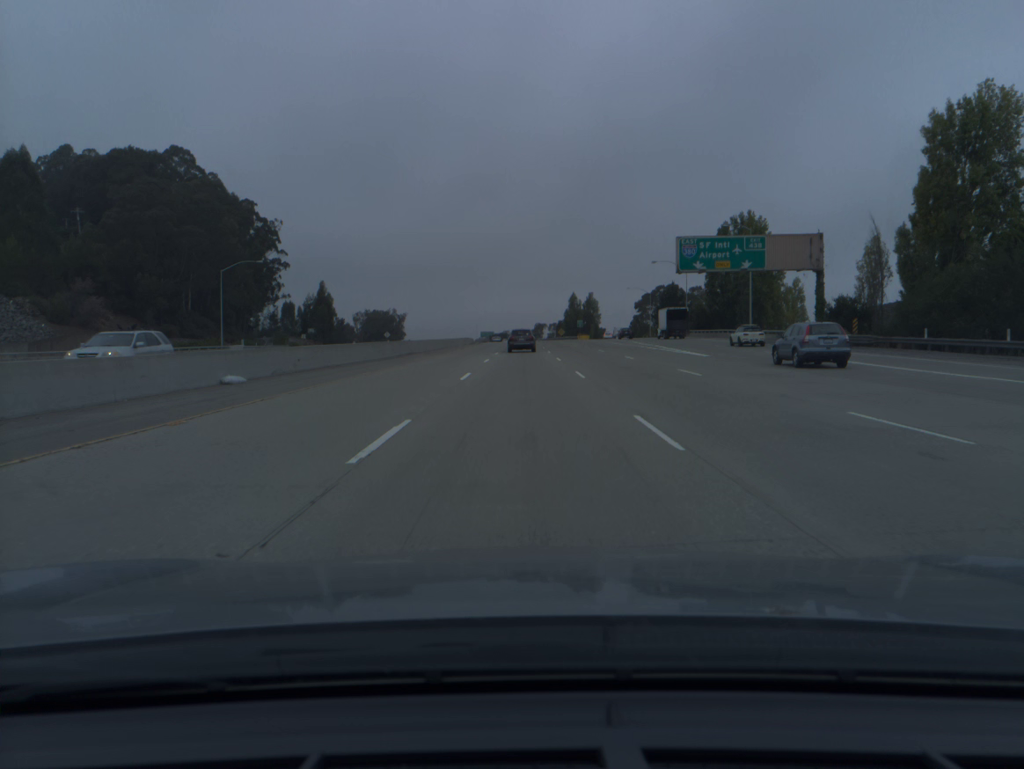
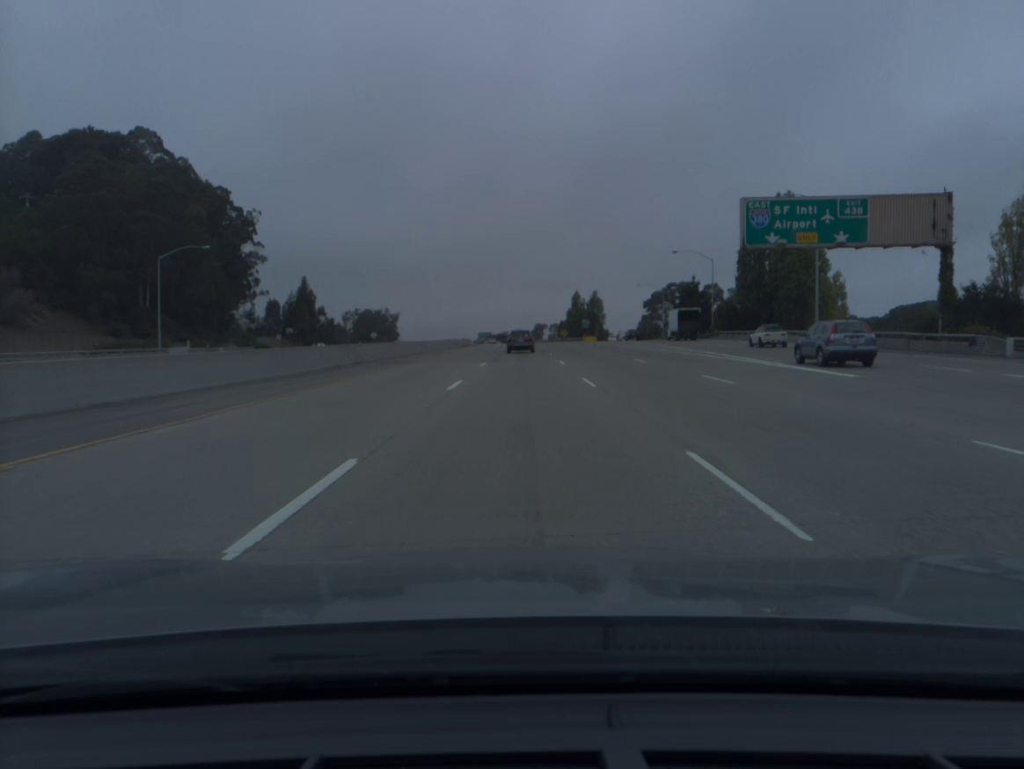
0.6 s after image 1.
(0.0, +18.6) m; 0°
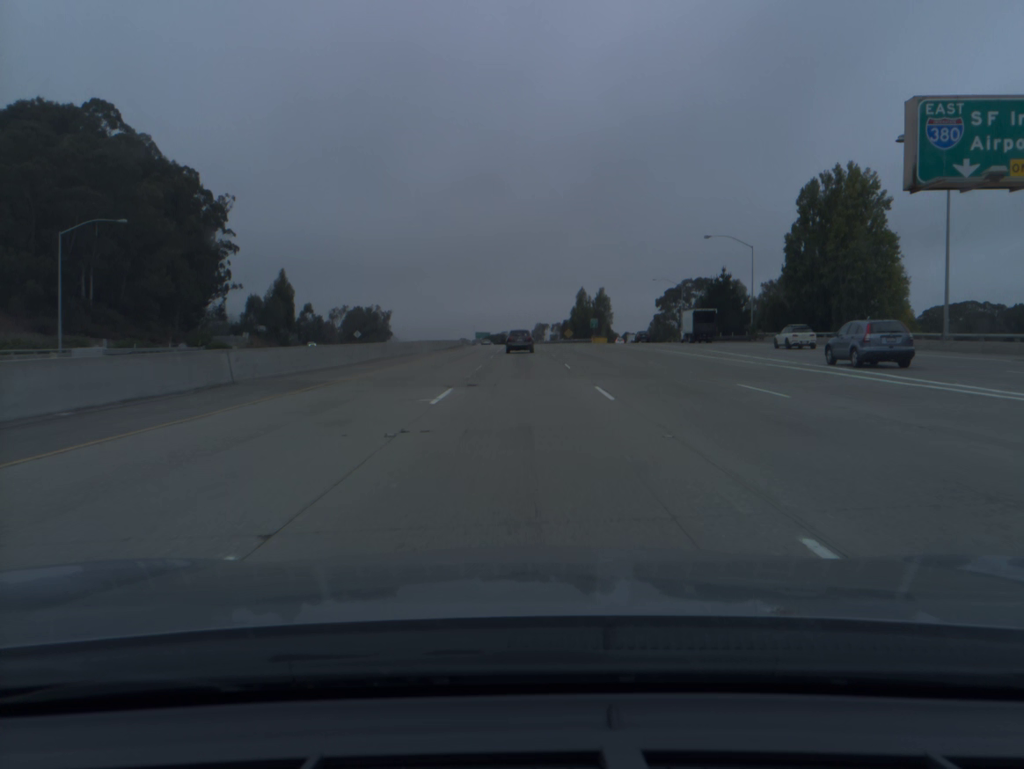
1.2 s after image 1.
(0.0, +18.5) m; 0°
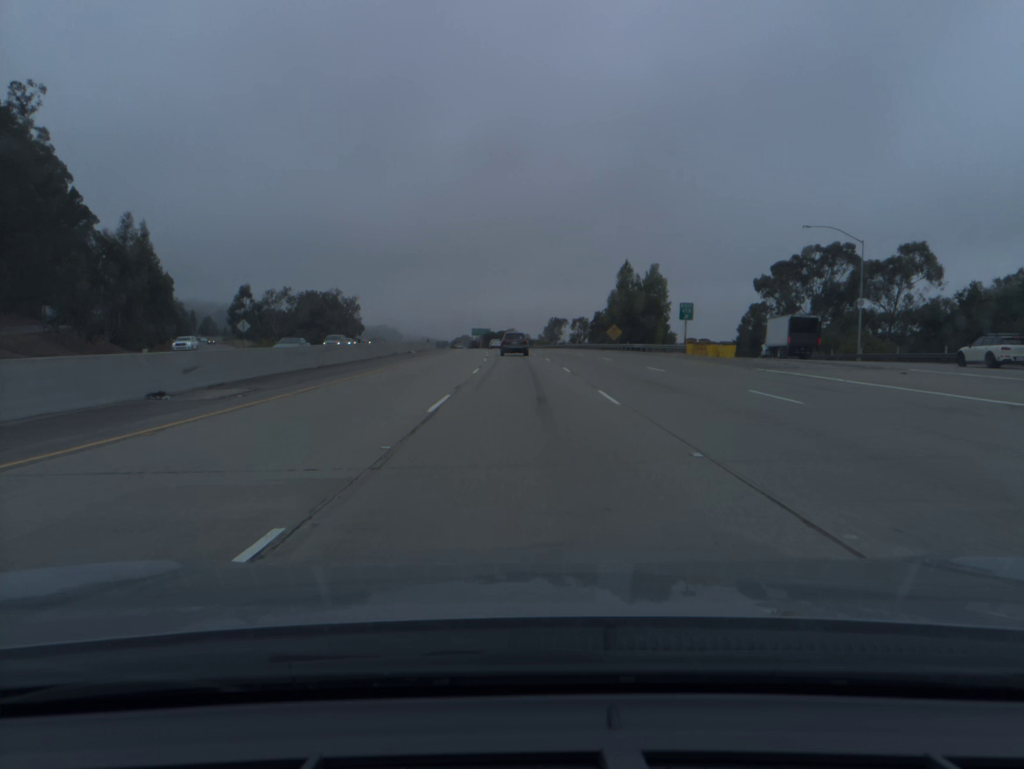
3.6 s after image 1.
(-0.2, +73.9) m; -1°
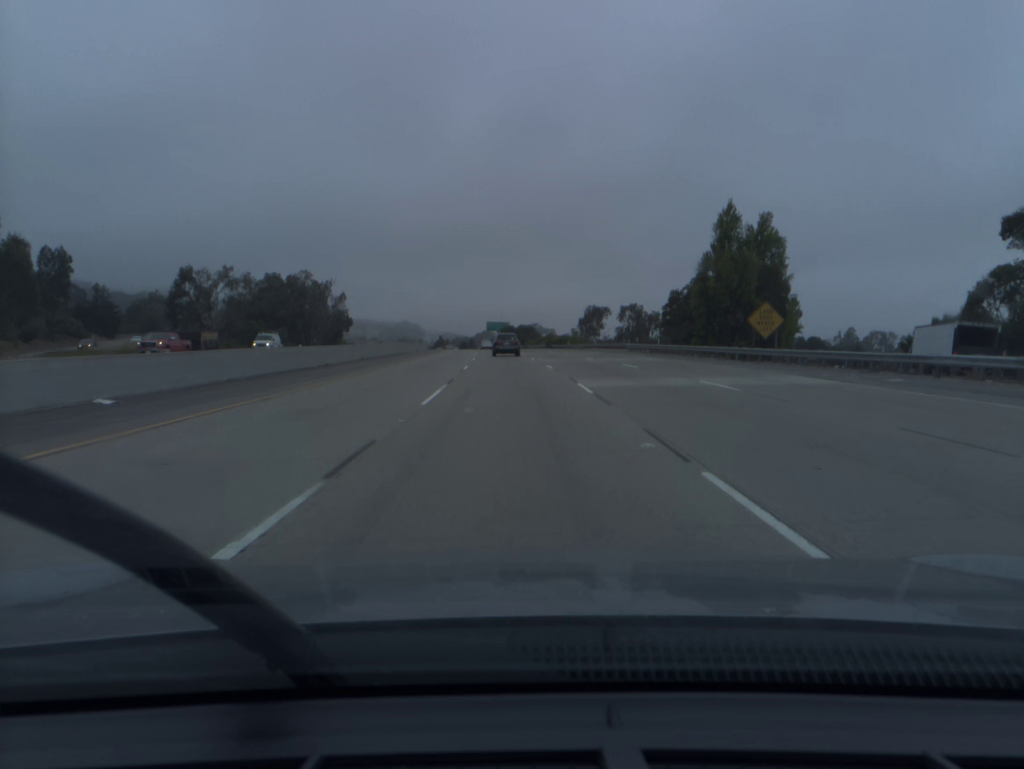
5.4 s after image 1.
(-0.5, +55.4) m; -2°
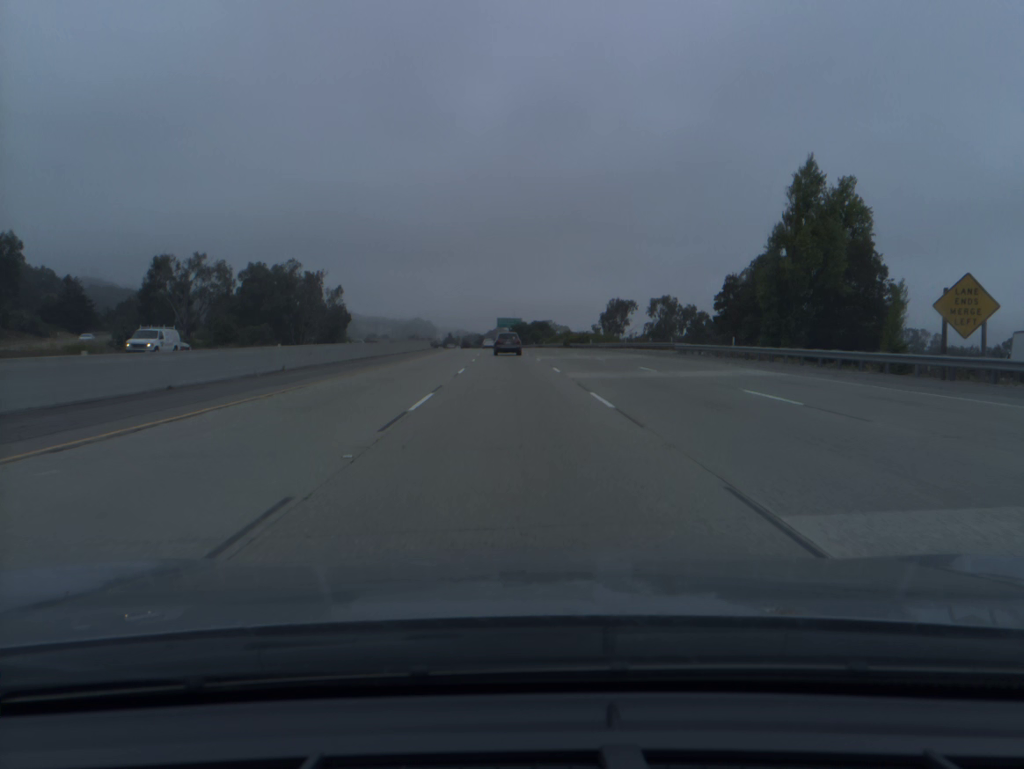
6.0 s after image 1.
(-0.2, +18.5) m; -1°
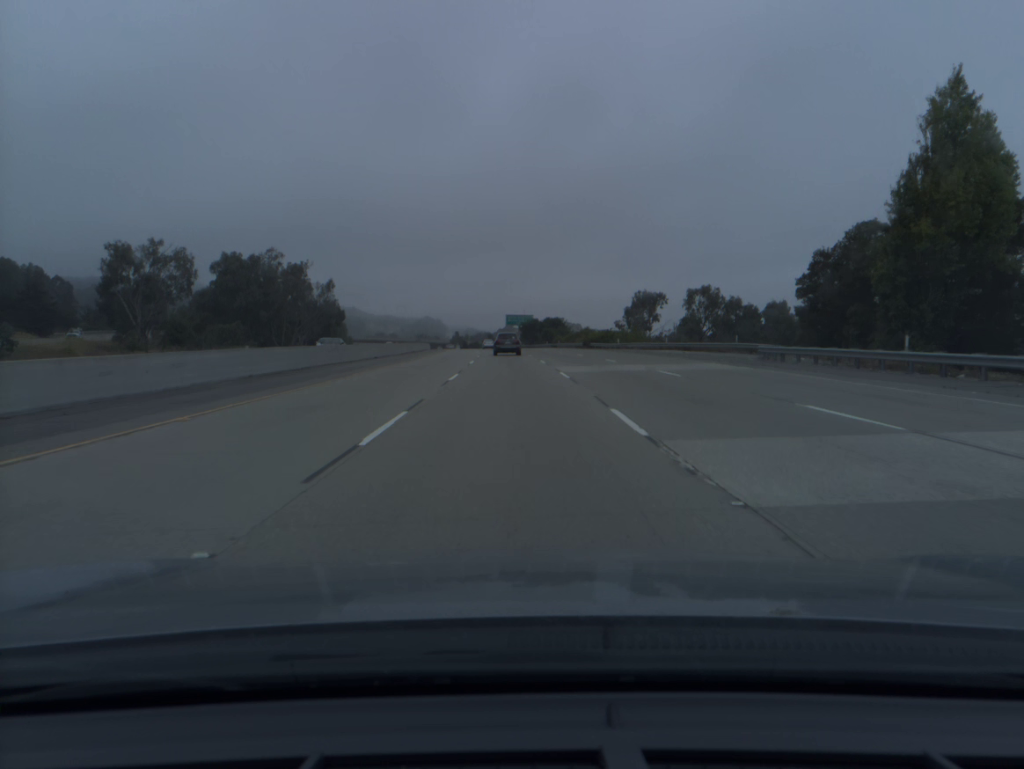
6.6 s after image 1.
(-0.1, +18.6) m; -1°
